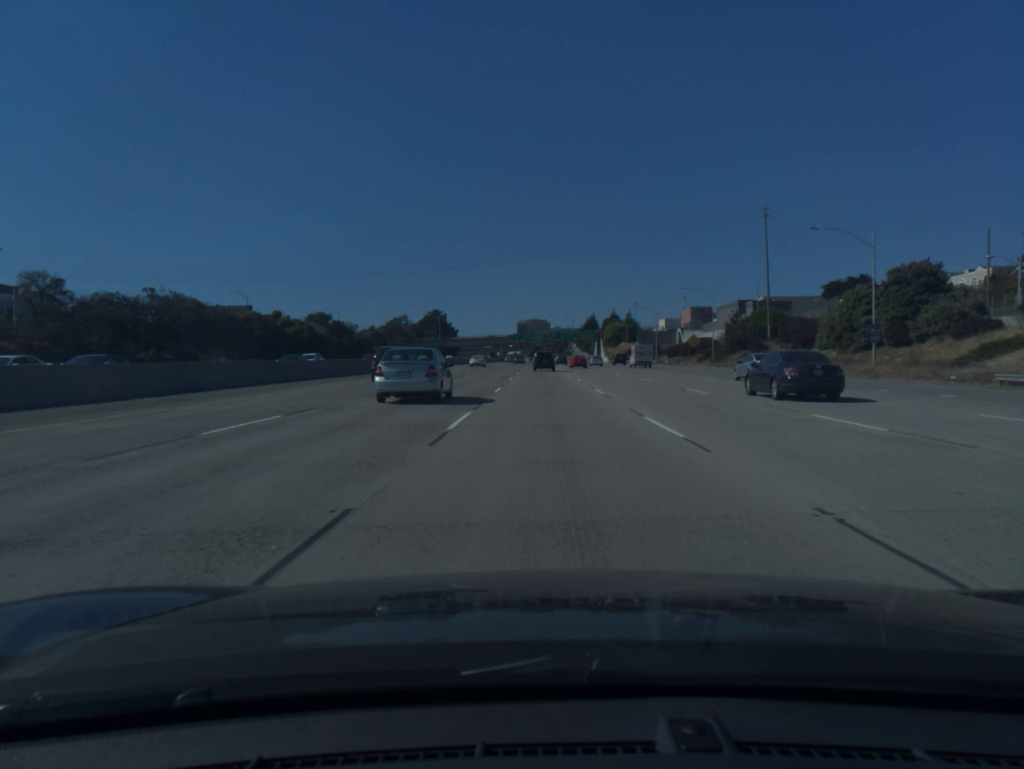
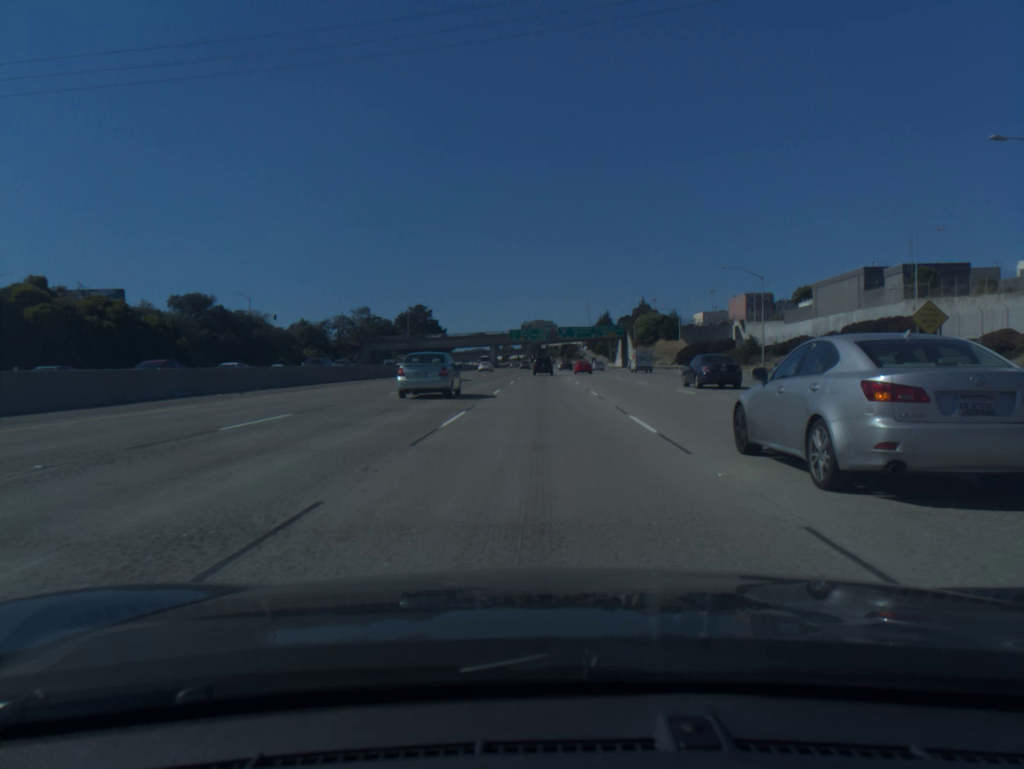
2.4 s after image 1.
(0.0, +70.4) m; 0°
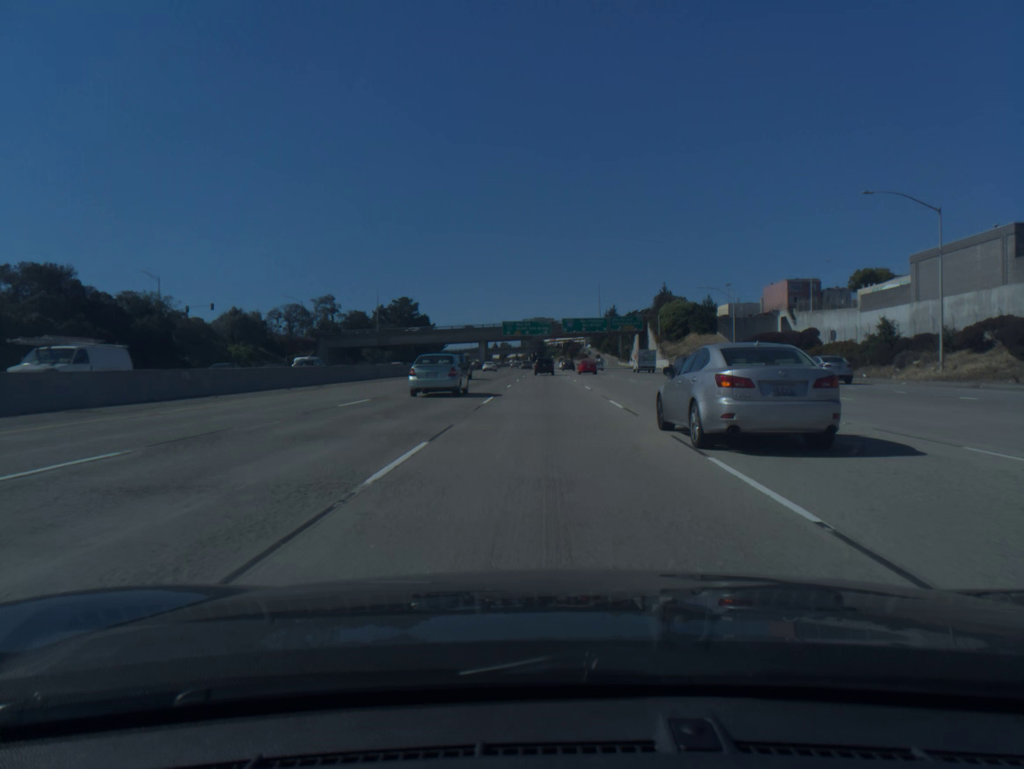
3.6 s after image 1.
(-0.1, +35.6) m; 0°
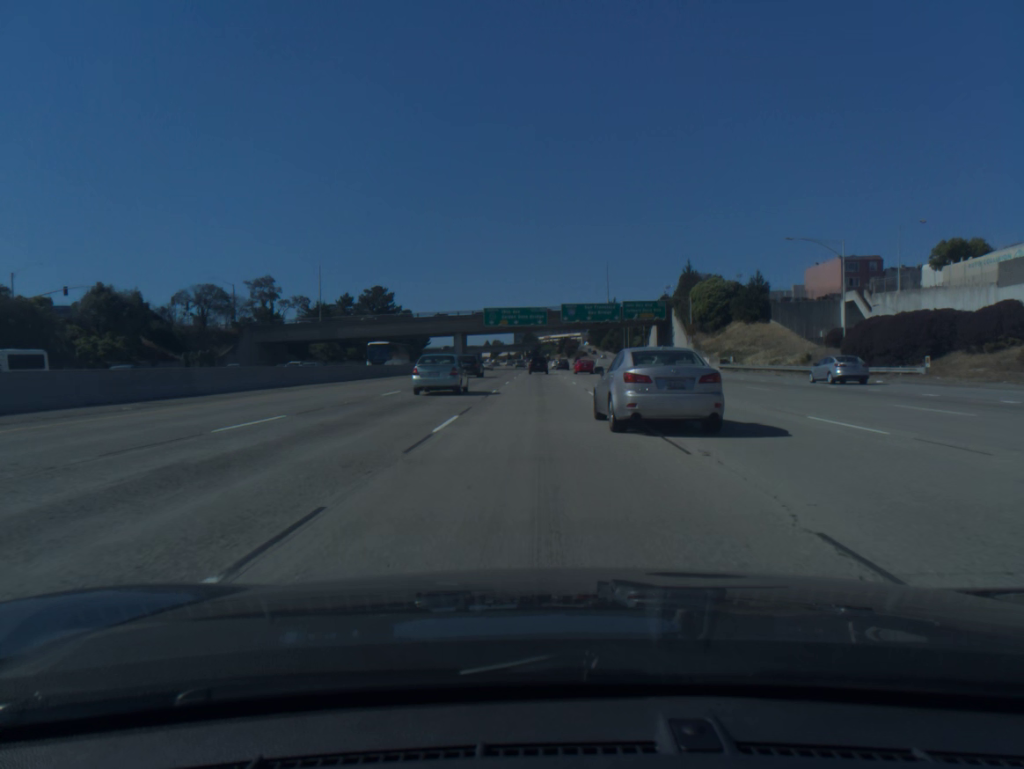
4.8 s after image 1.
(+0.1, +36.0) m; 0°
